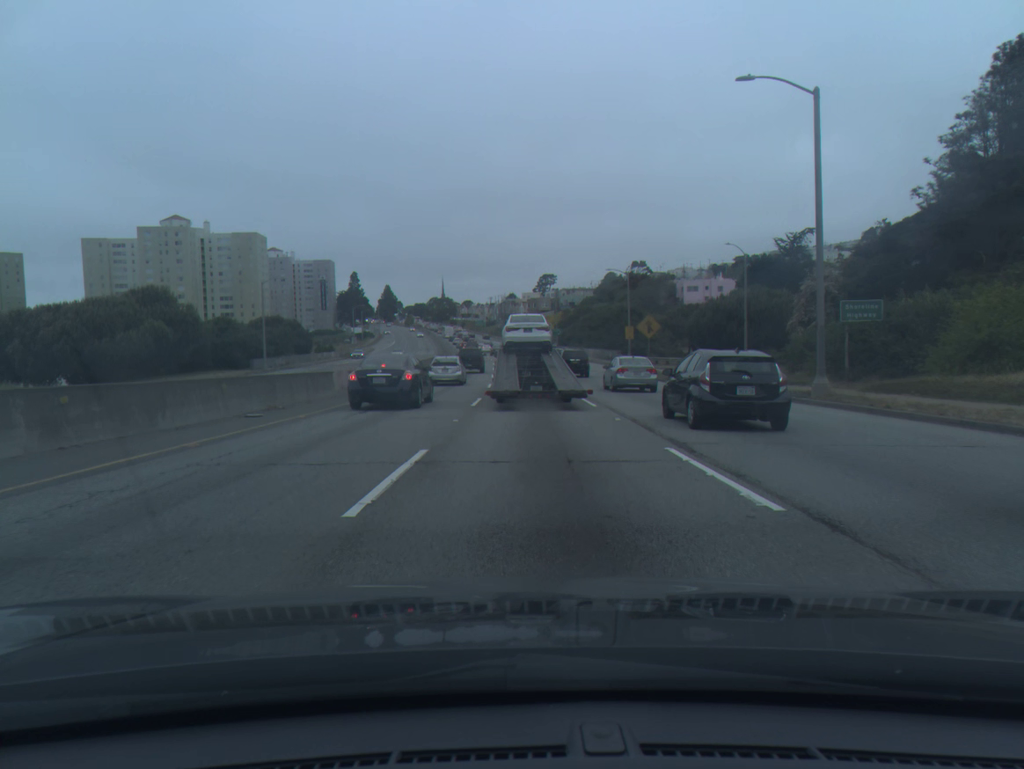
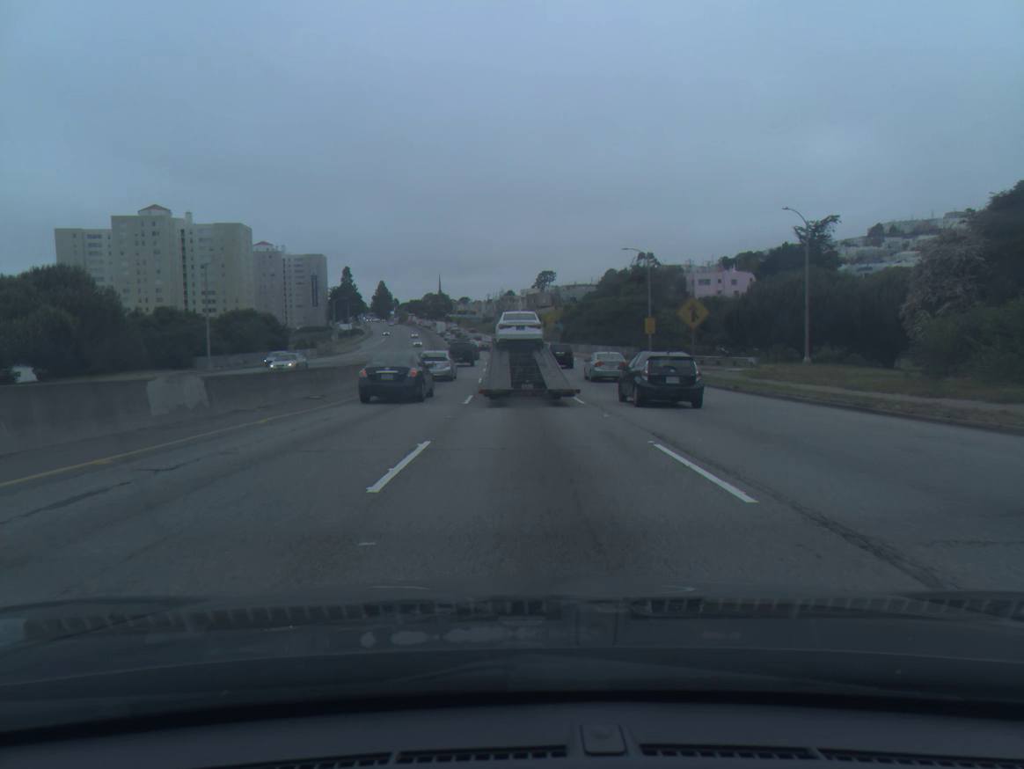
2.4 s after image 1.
(0.0, +14.1) m; 0°
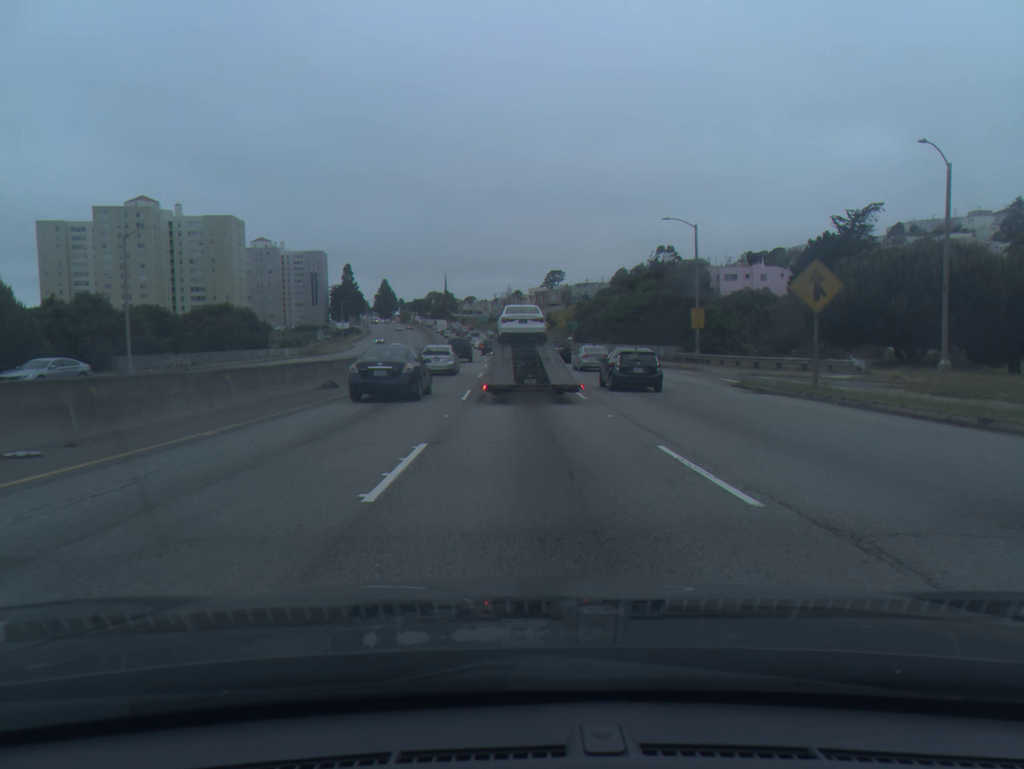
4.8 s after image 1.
(-0.1, +15.1) m; 0°
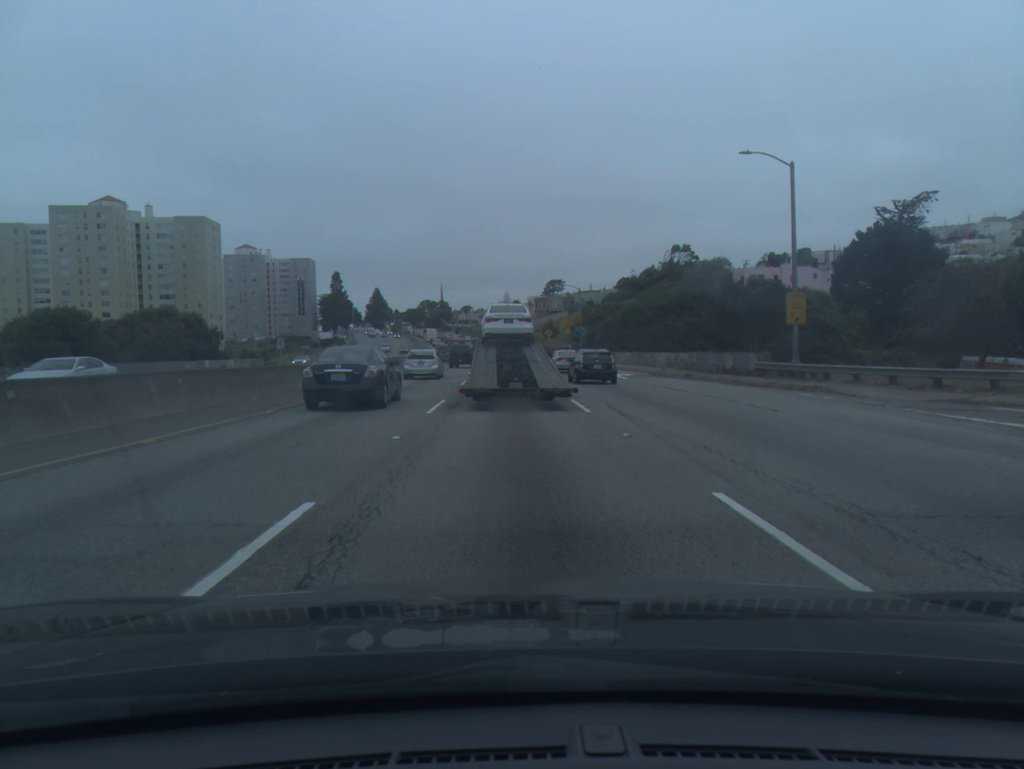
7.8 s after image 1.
(0.0, +19.2) m; 0°
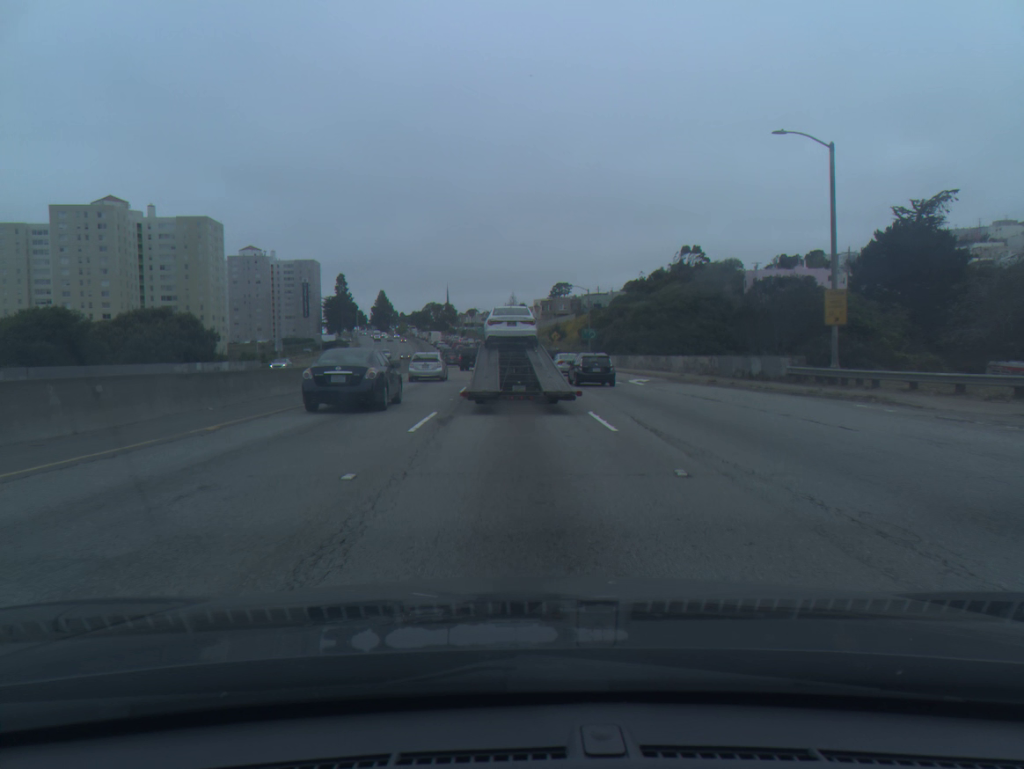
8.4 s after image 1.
(0.0, +3.6) m; 0°
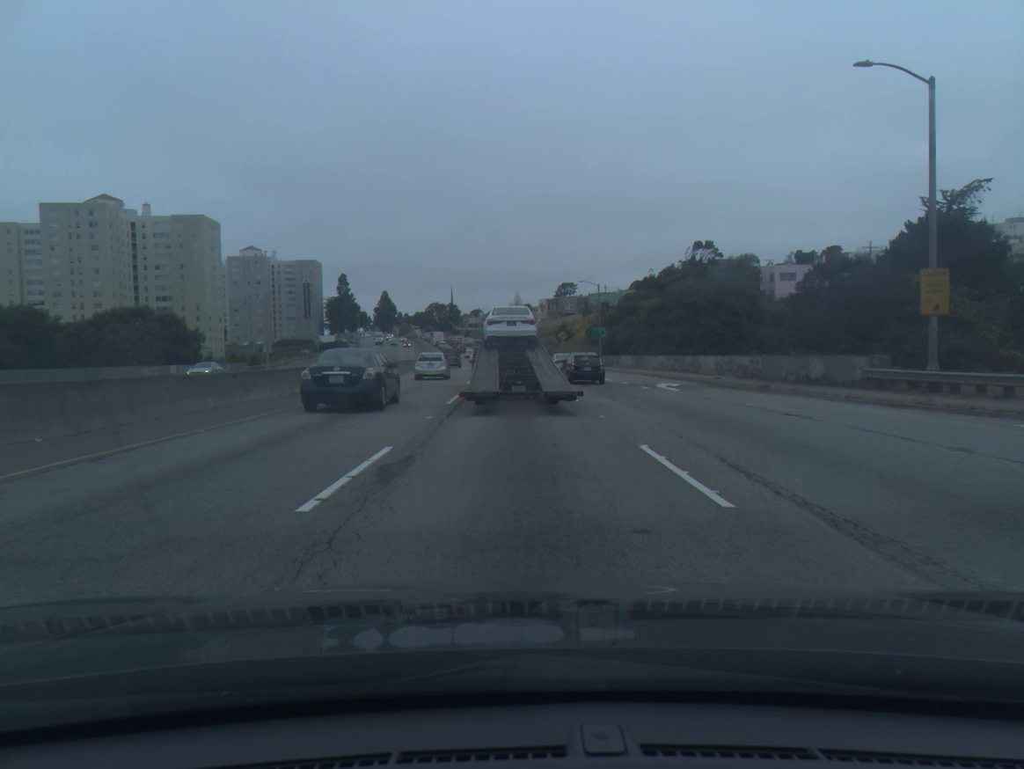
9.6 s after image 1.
(0.0, +6.8) m; 0°
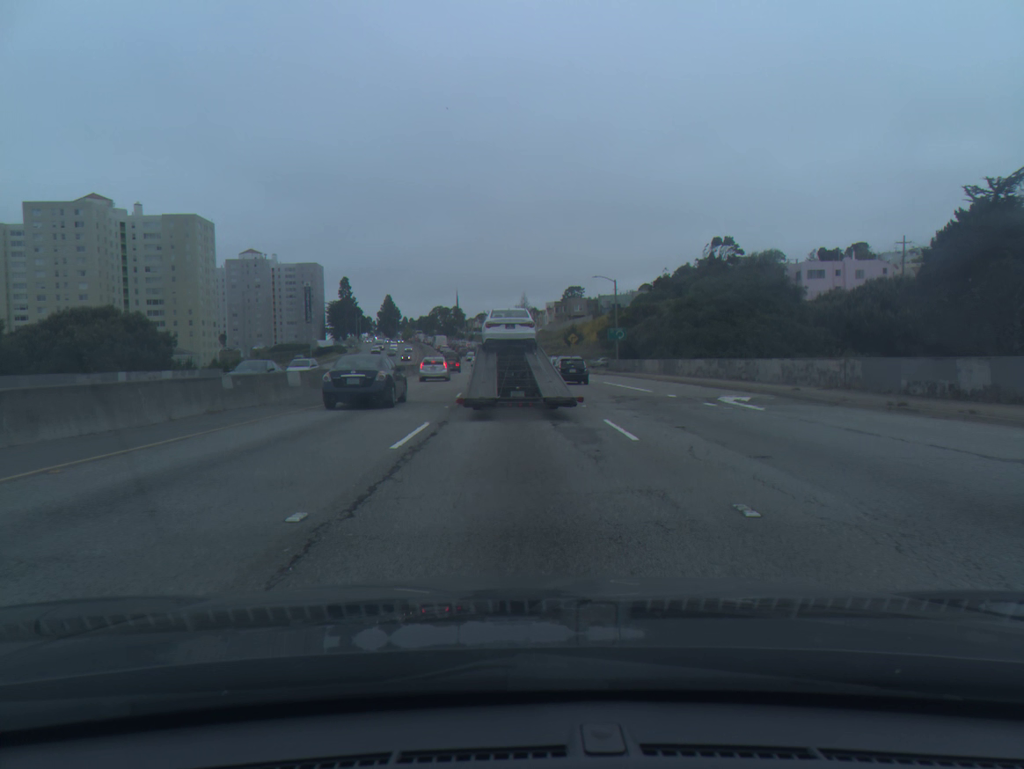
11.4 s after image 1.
(0.0, +9.8) m; 0°
